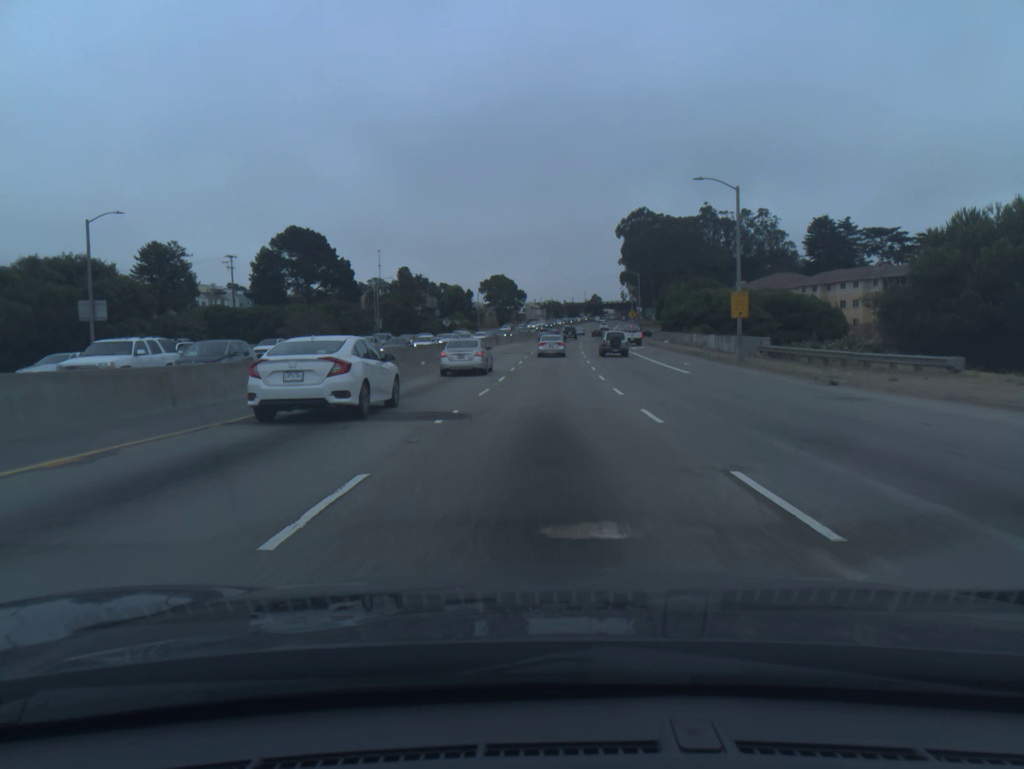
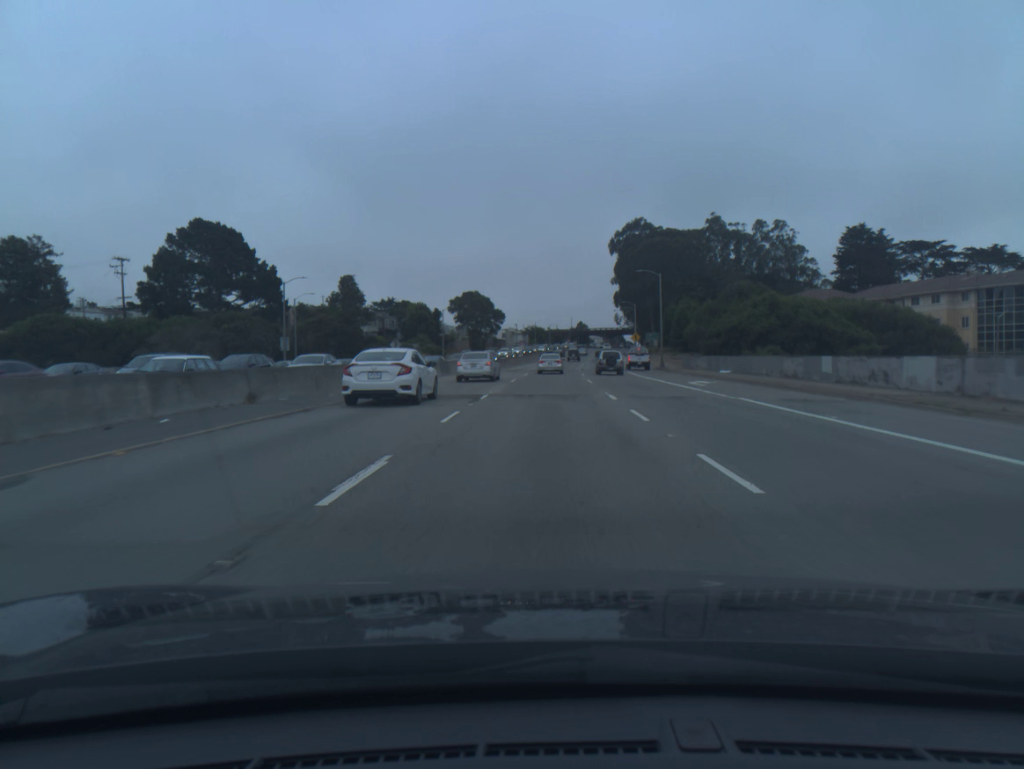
(+0.5, +34.8) m; +1°
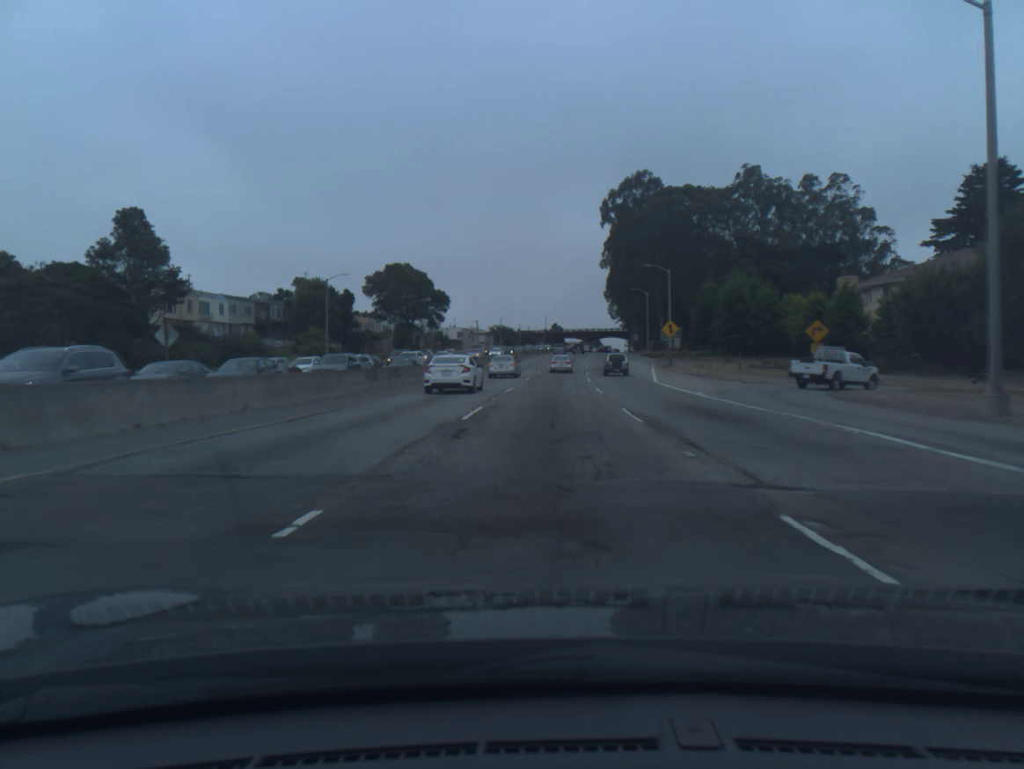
(+1.0, +59.7) m; +2°
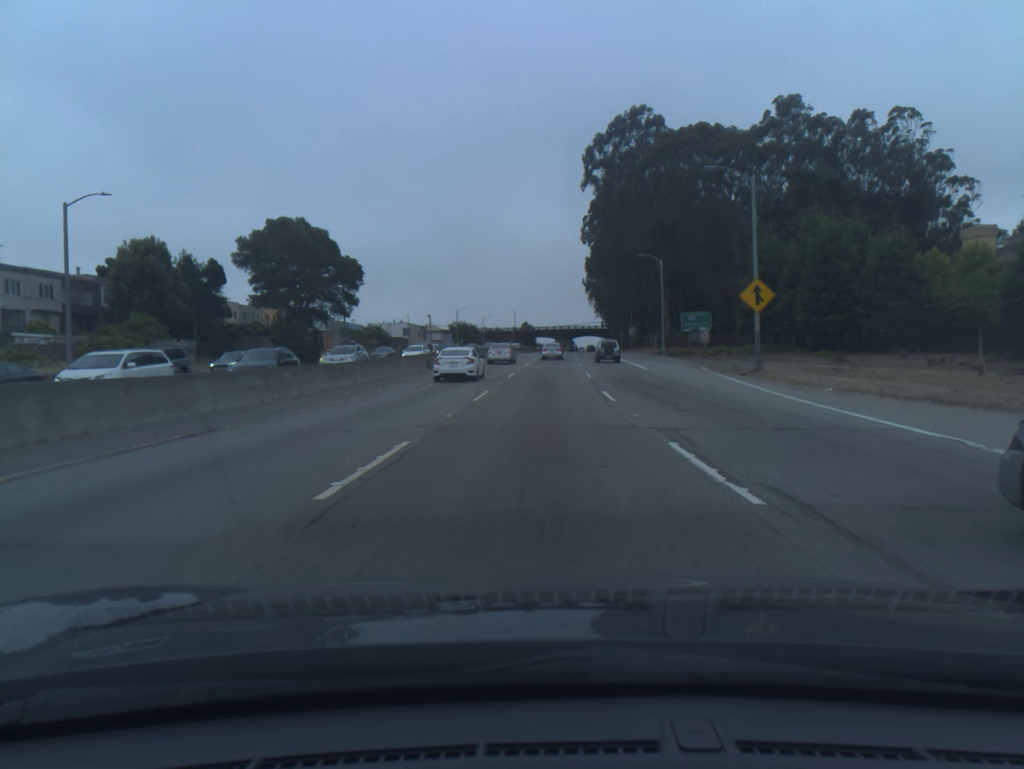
(+0.7, +37.8) m; +2°
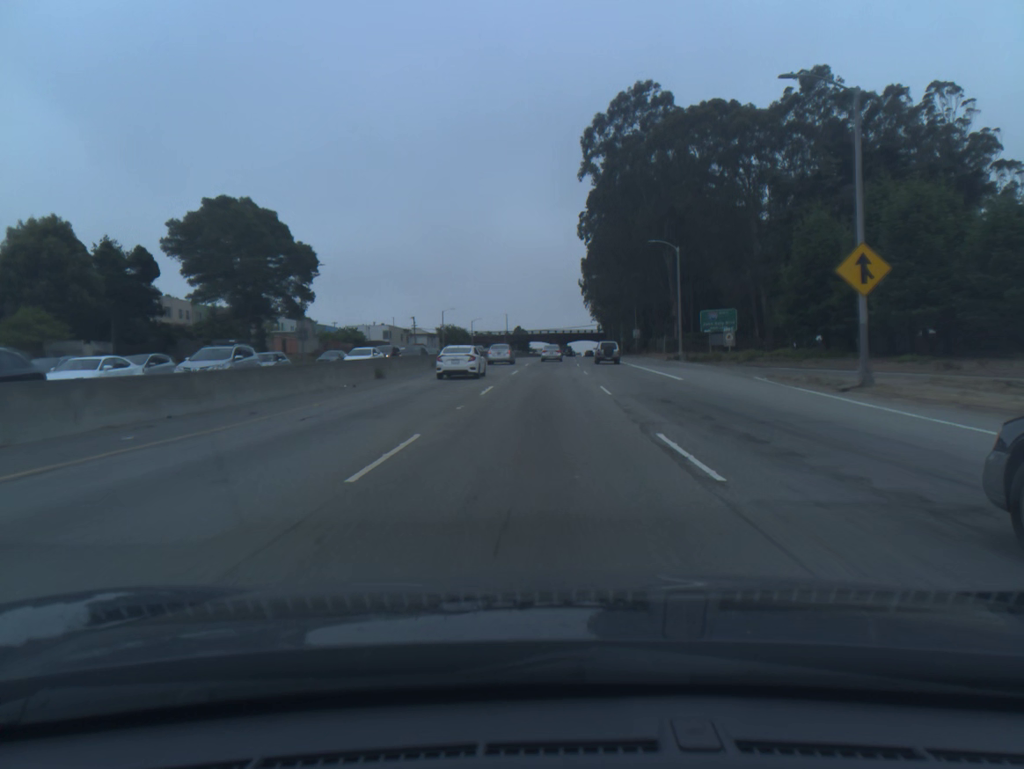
(+0.1, +12.9) m; 0°
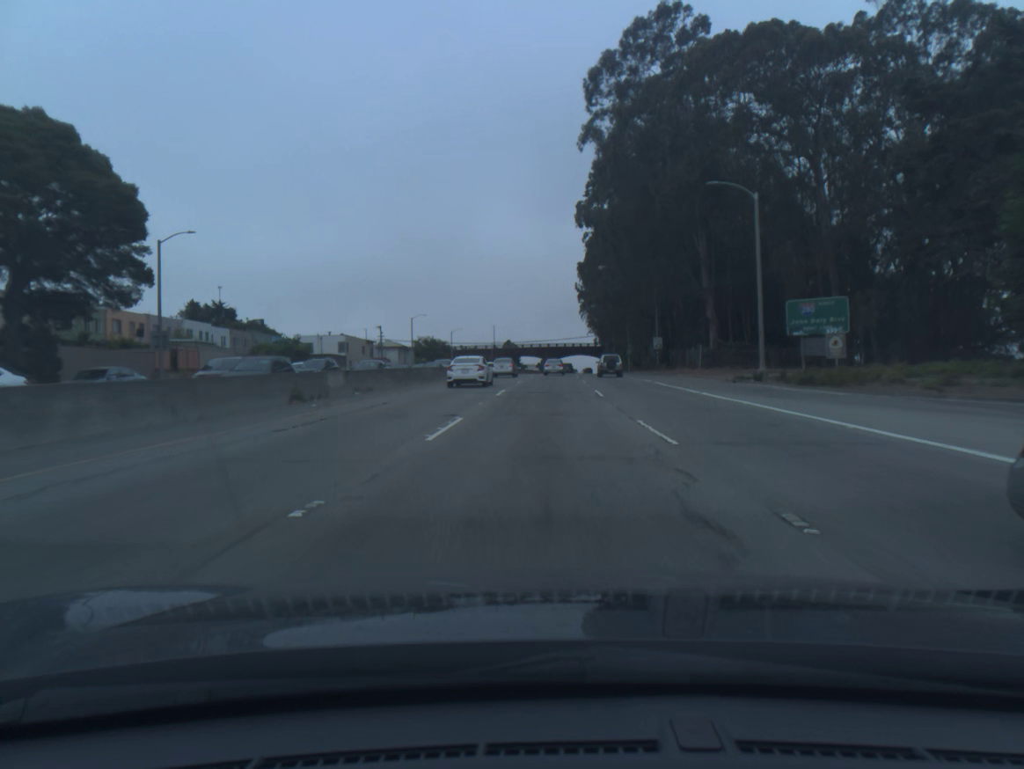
(+0.2, +26.1) m; +1°
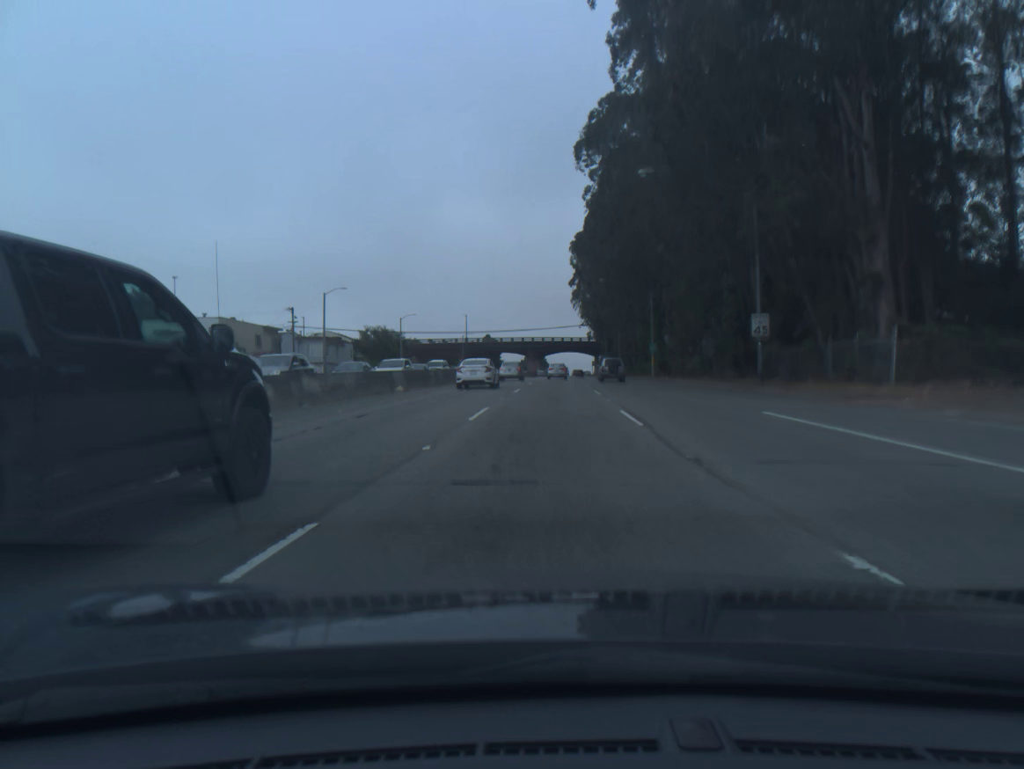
(+0.2, +39.9) m; +1°
